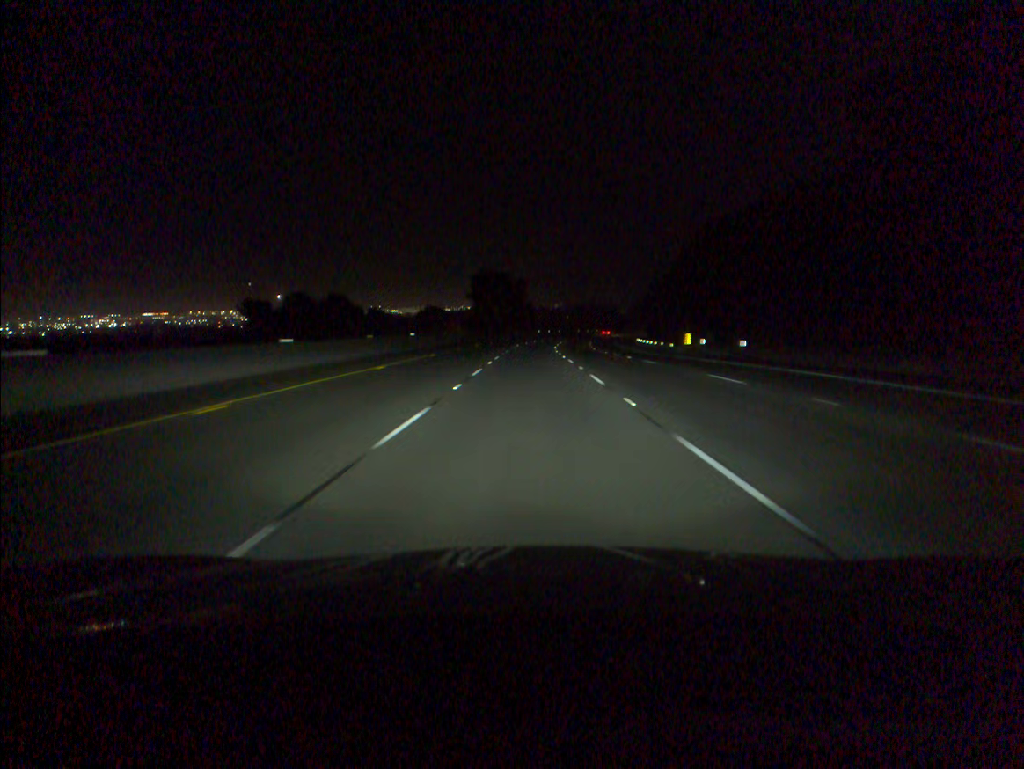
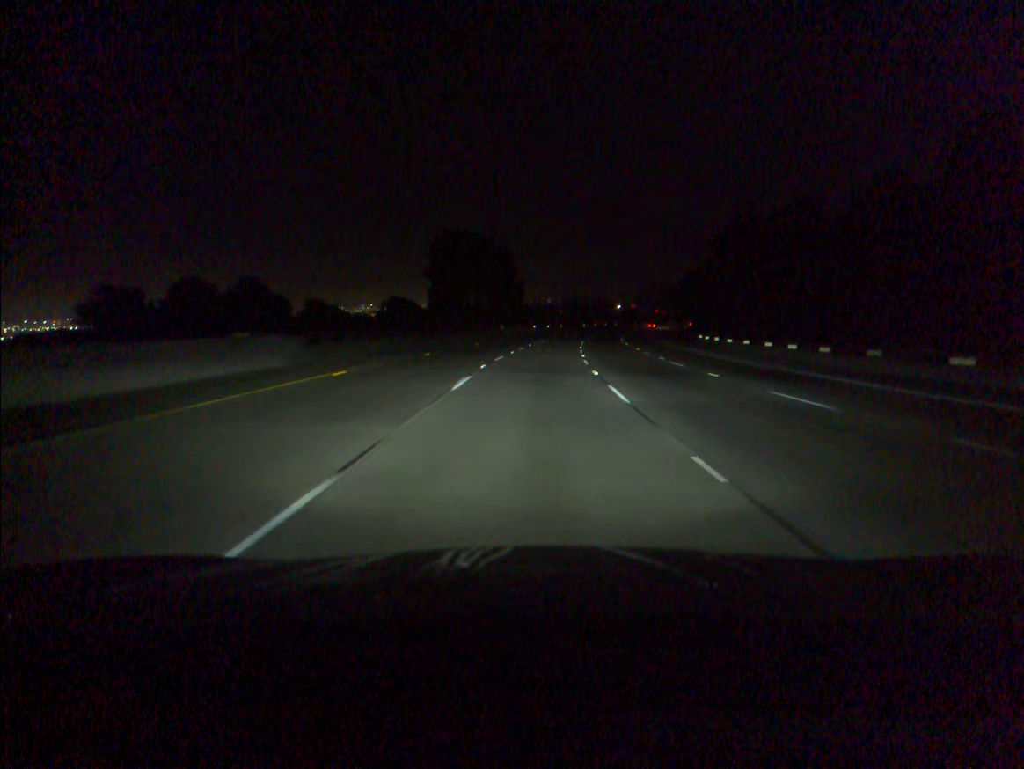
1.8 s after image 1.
(+0.2, +50.2) m; +1°
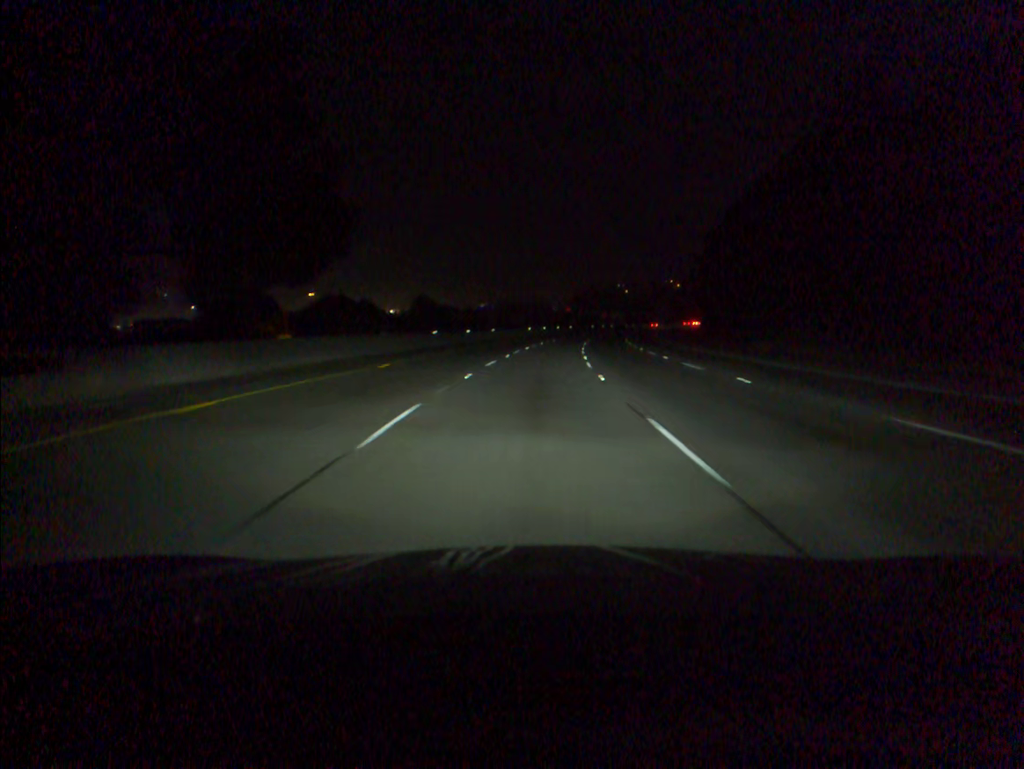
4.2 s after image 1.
(+2.6, +66.9) m; +5°
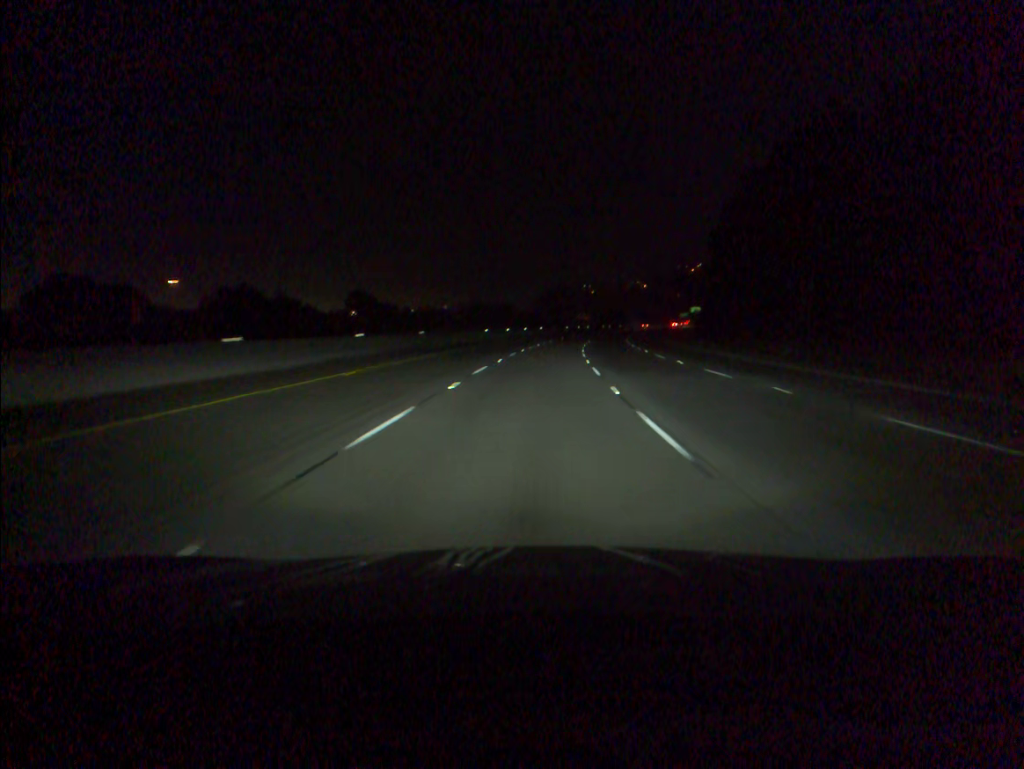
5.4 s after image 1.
(+0.7, +33.4) m; +3°
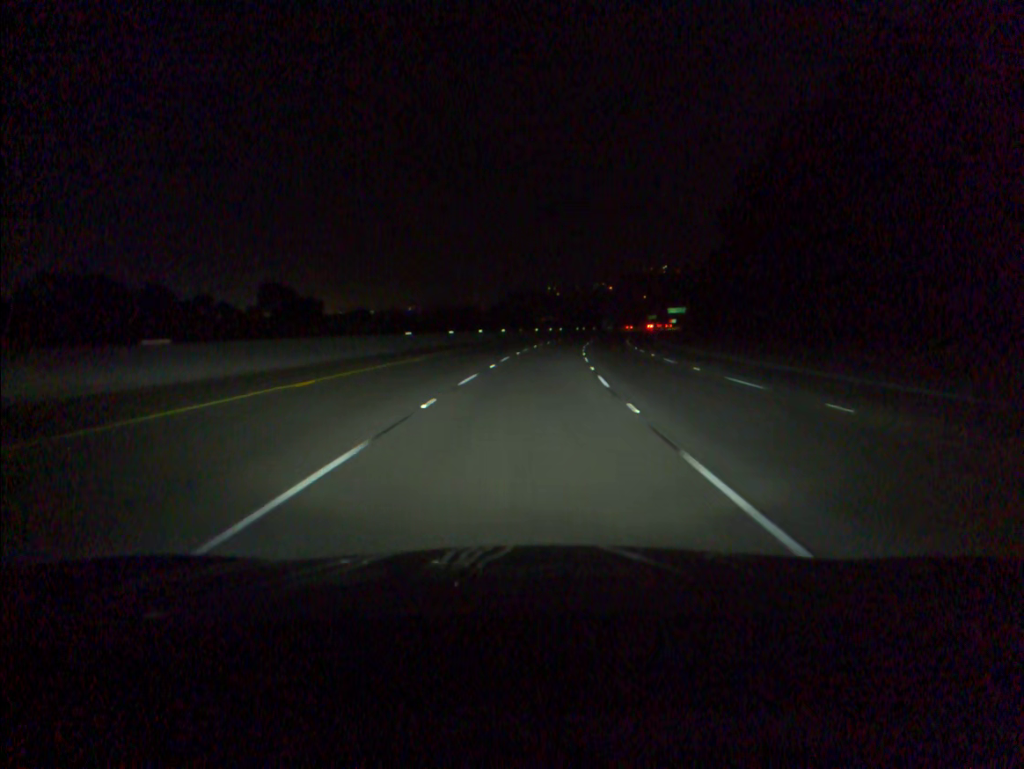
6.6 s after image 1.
(+0.7, +33.4) m; +3°
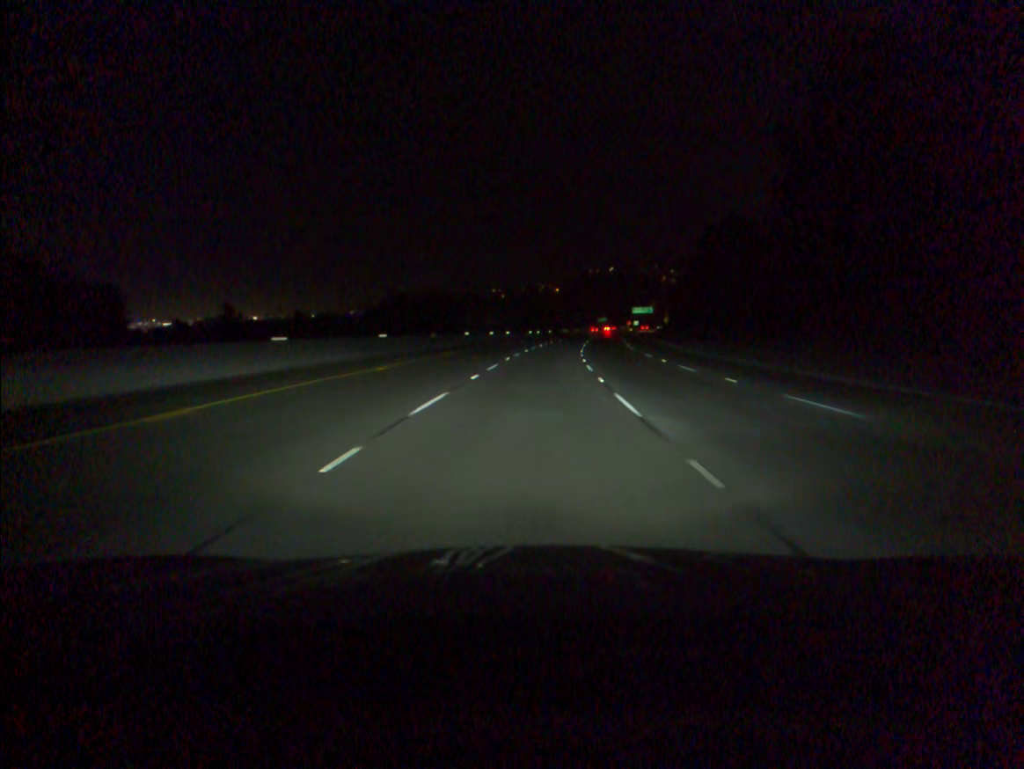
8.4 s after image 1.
(+1.7, +50.2) m; +4°
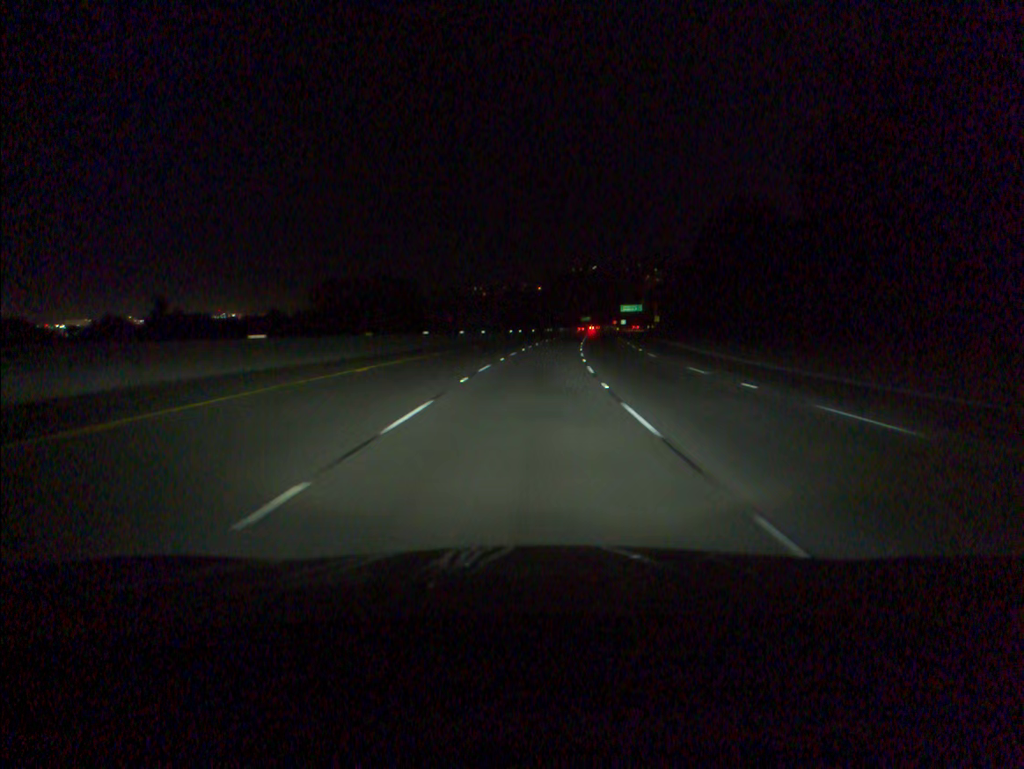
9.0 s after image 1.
(+0.2, +16.8) m; +1°
